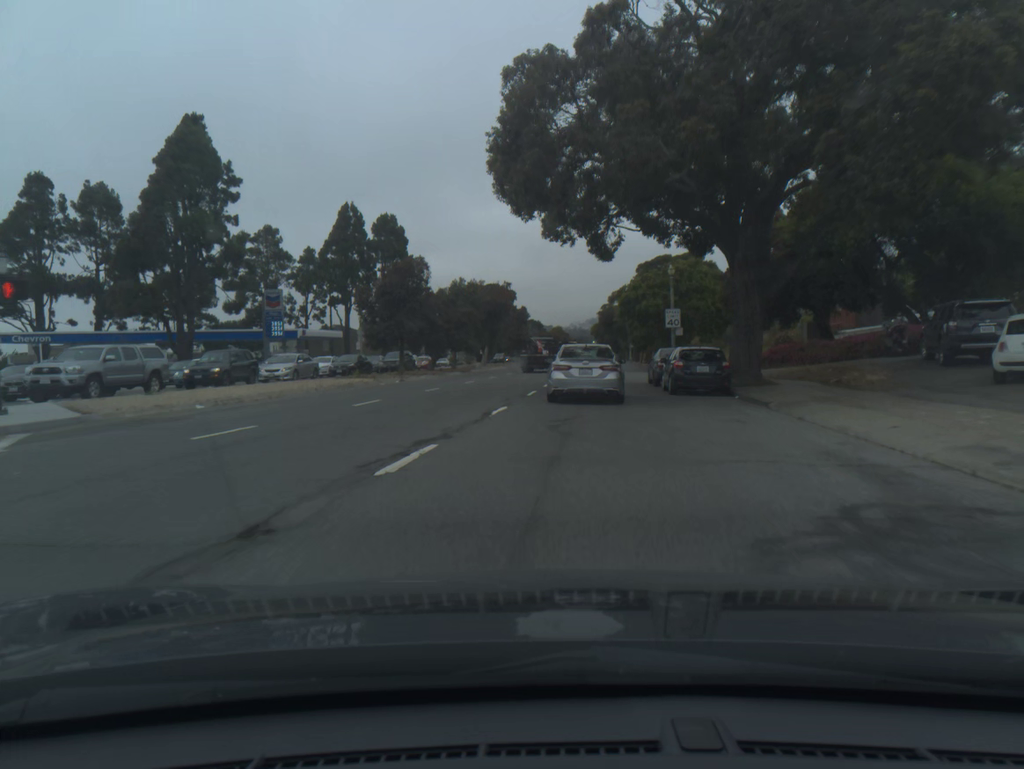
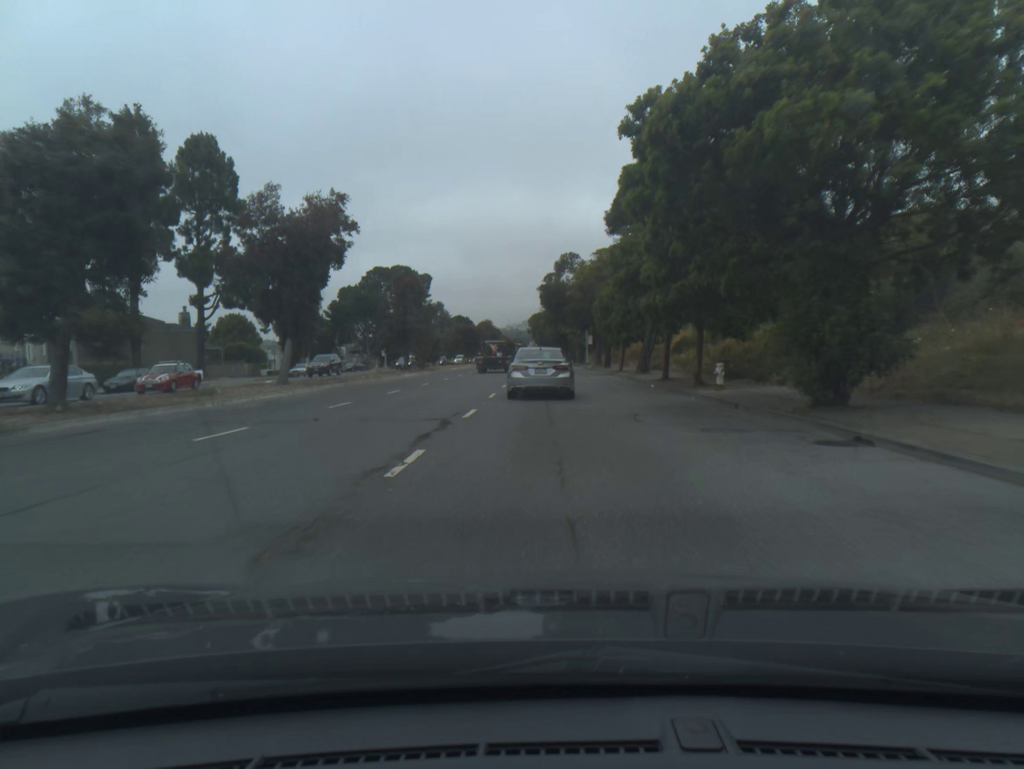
(+2.4, +43.4) m; +4°
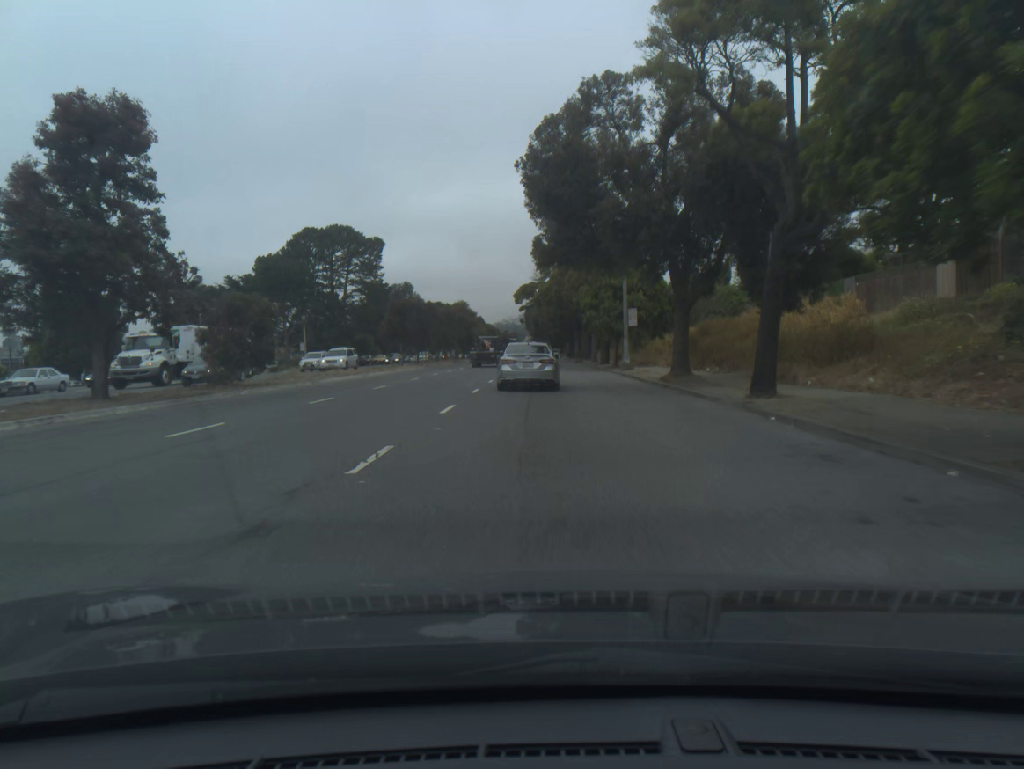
(+0.1, +43.8) m; 0°
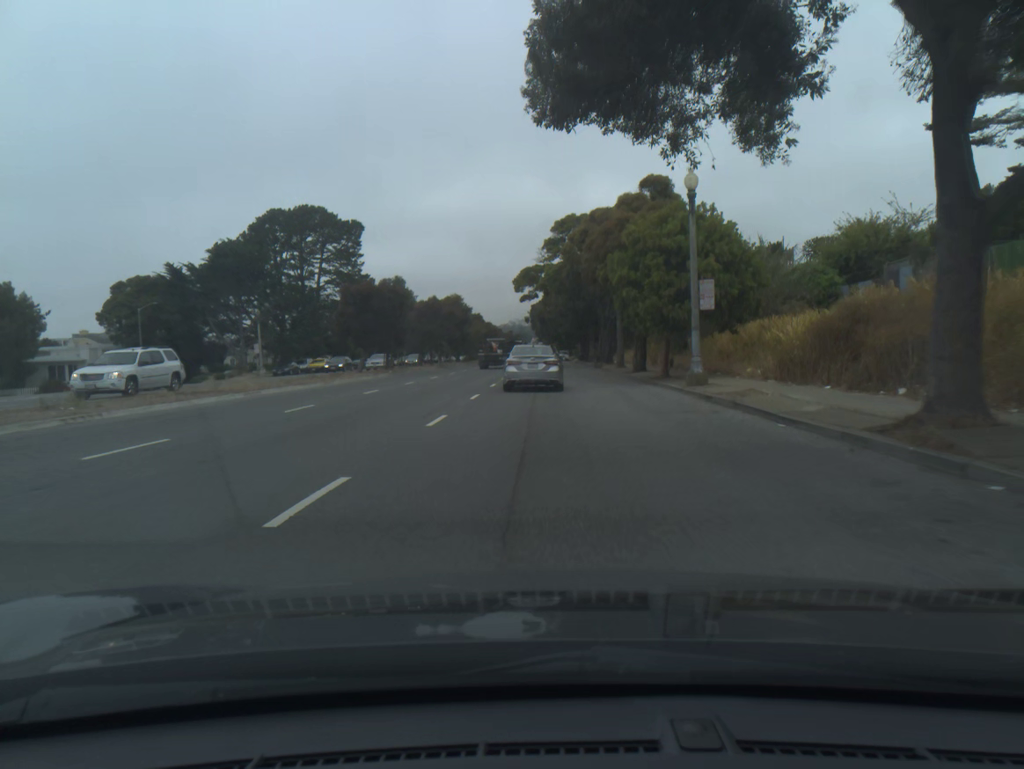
(-0.1, +17.1) m; 0°
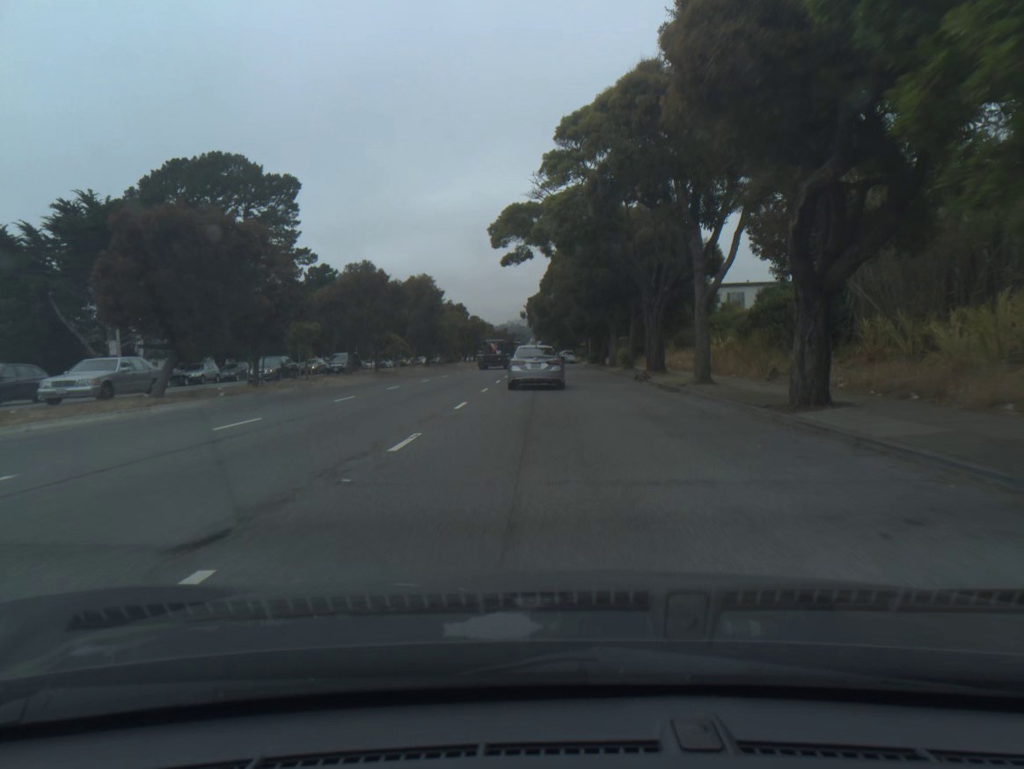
(0.0, +25.3) m; 0°
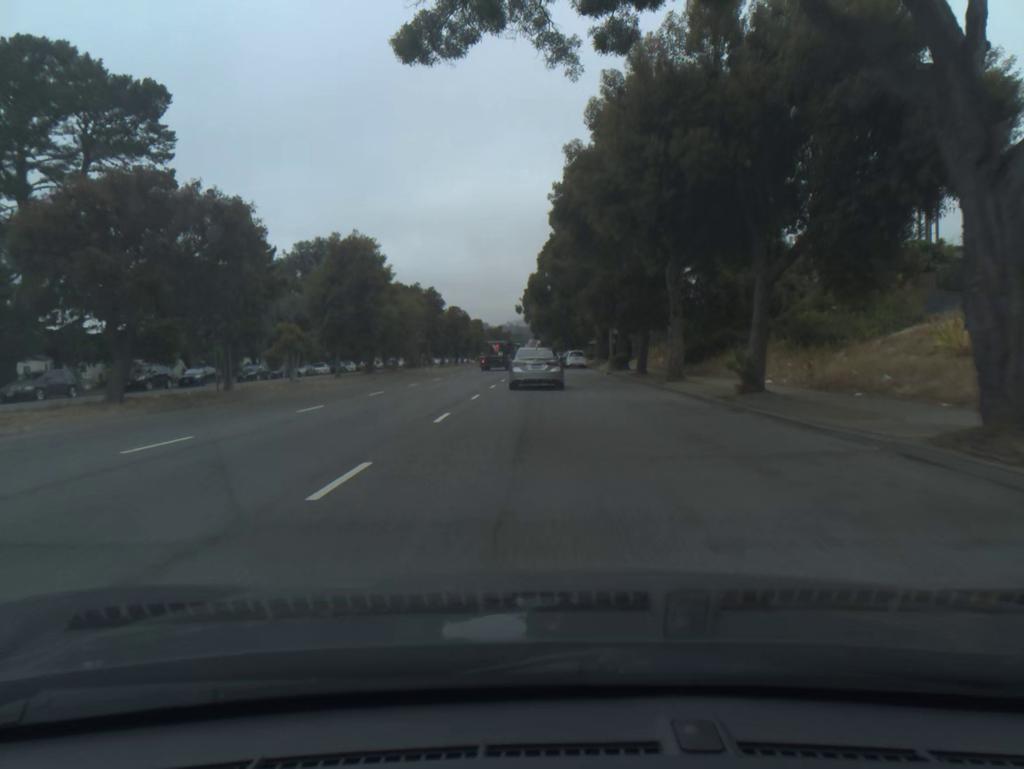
(0.0, +25.2) m; 0°
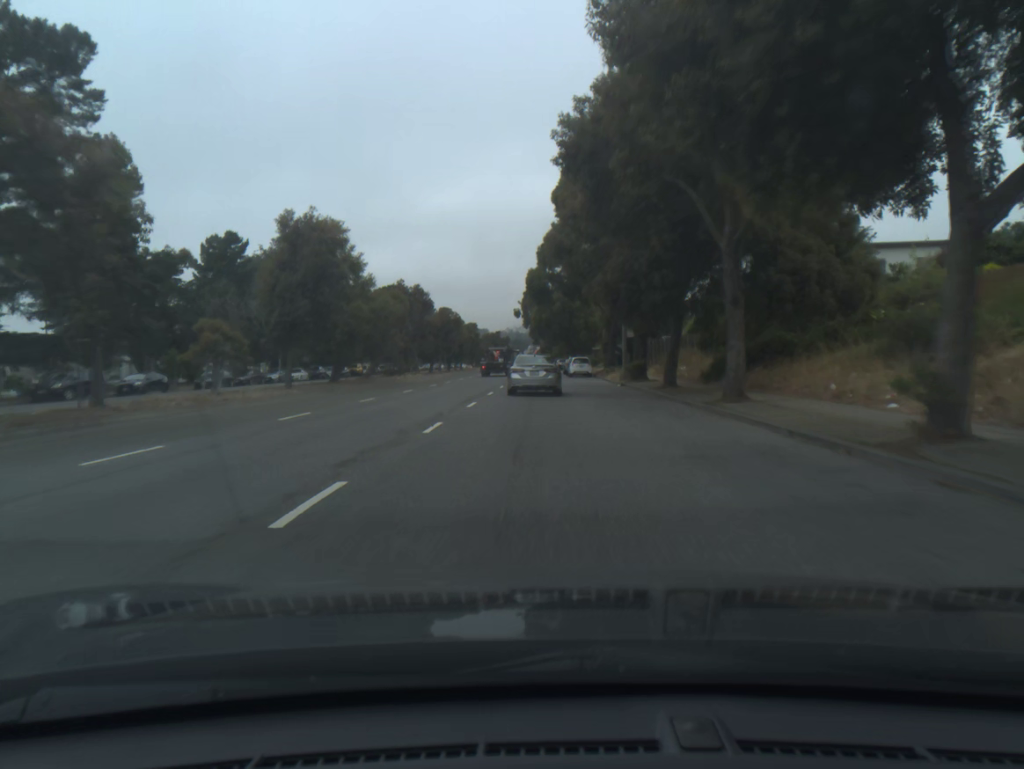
(0.0, +8.4) m; 0°
